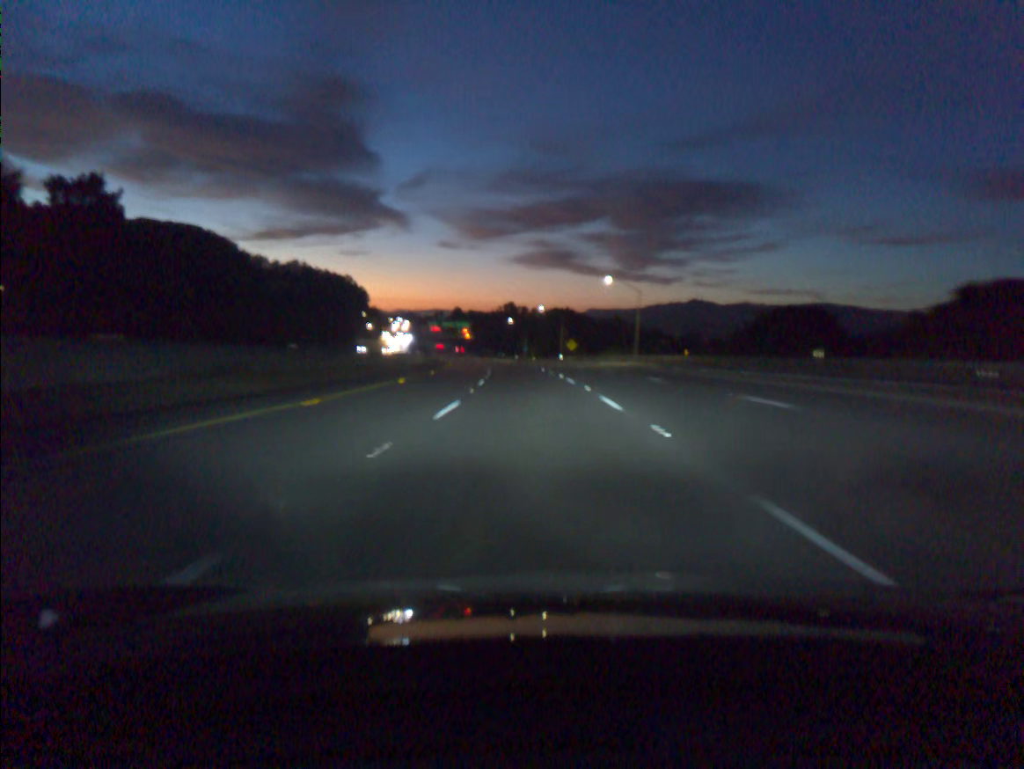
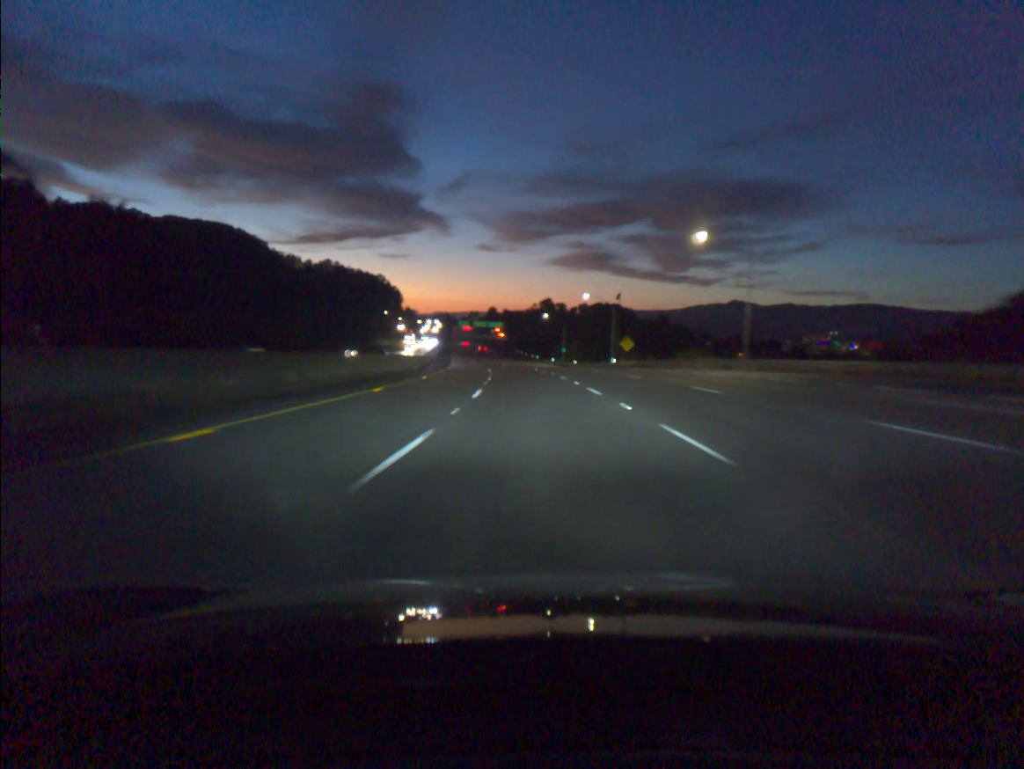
(-1.0, +36.6) m; -3°
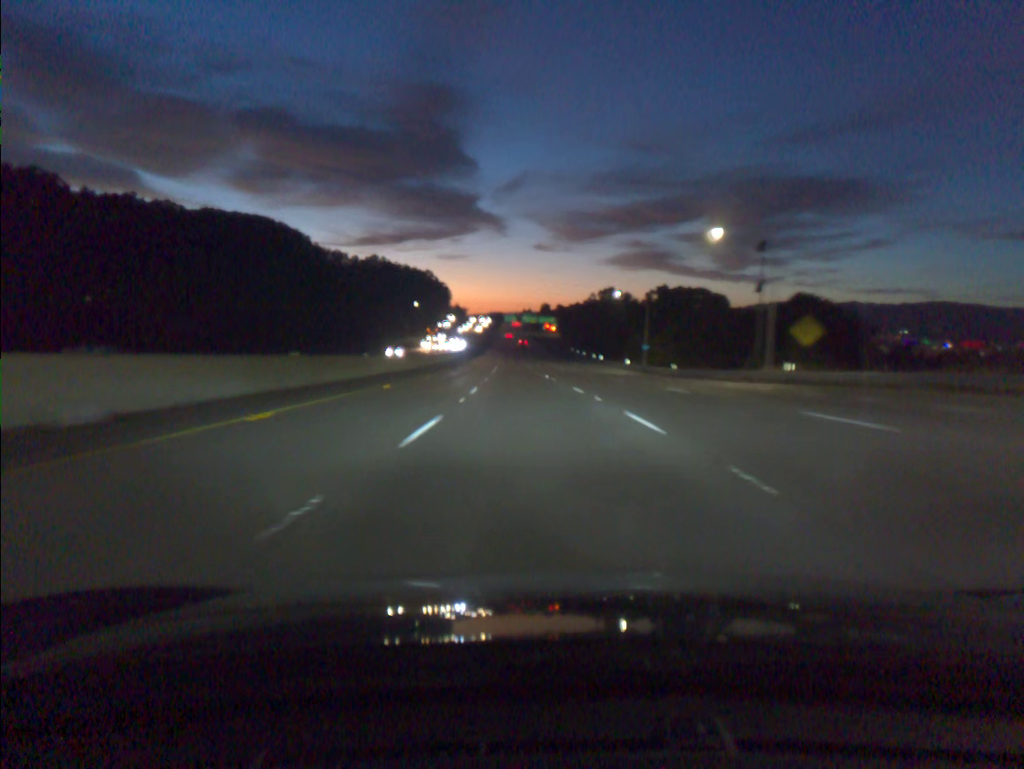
(-1.8, +55.1) m; -4°
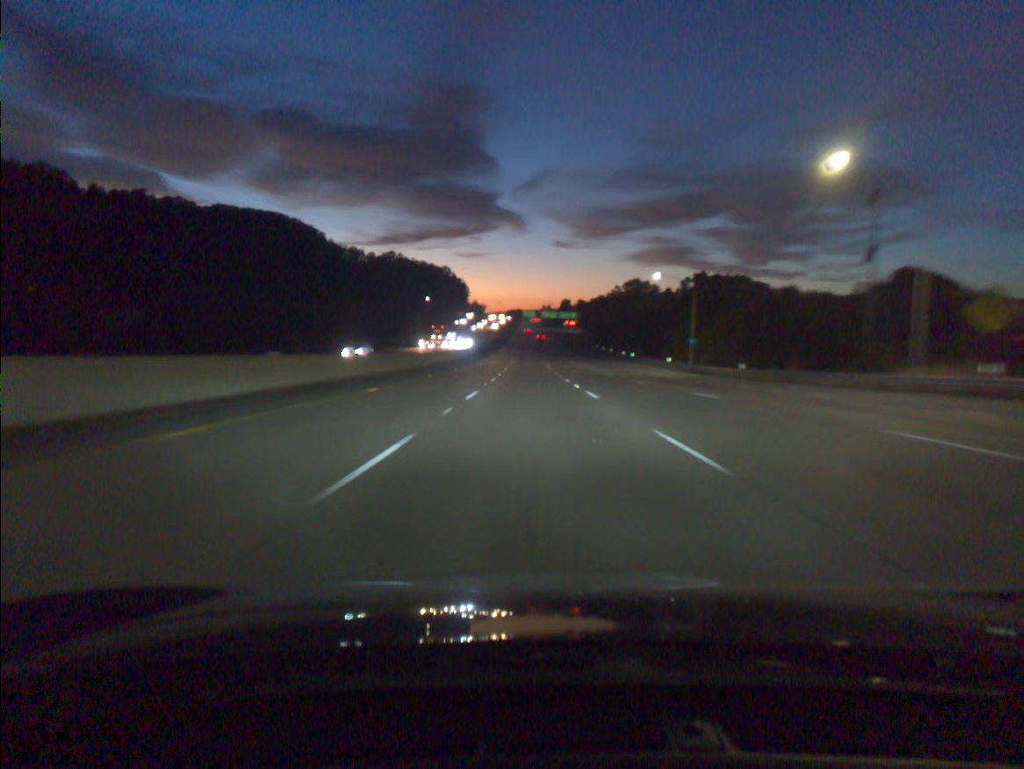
(-0.2, +18.4) m; -1°
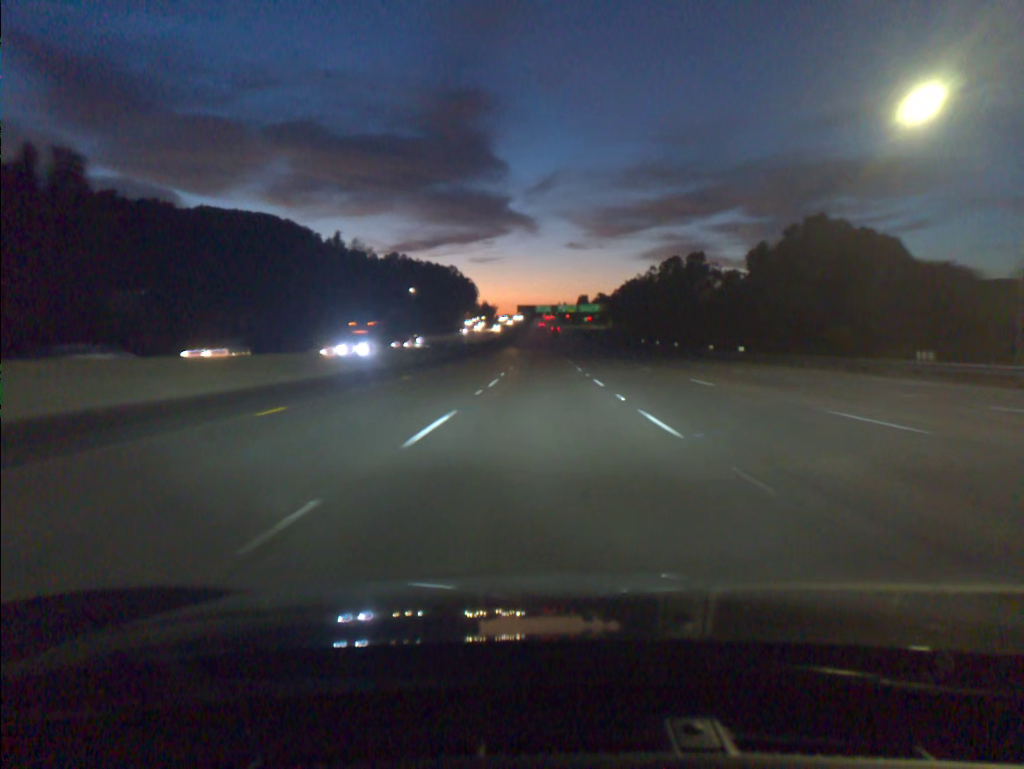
(-0.9, +55.3) m; -1°
